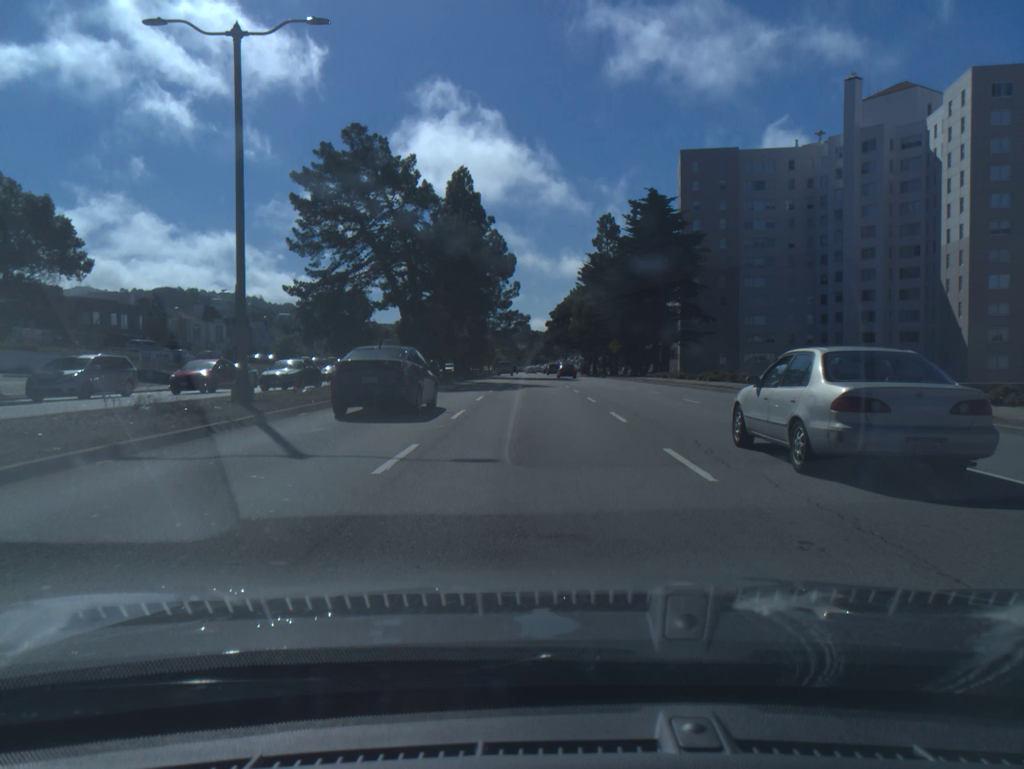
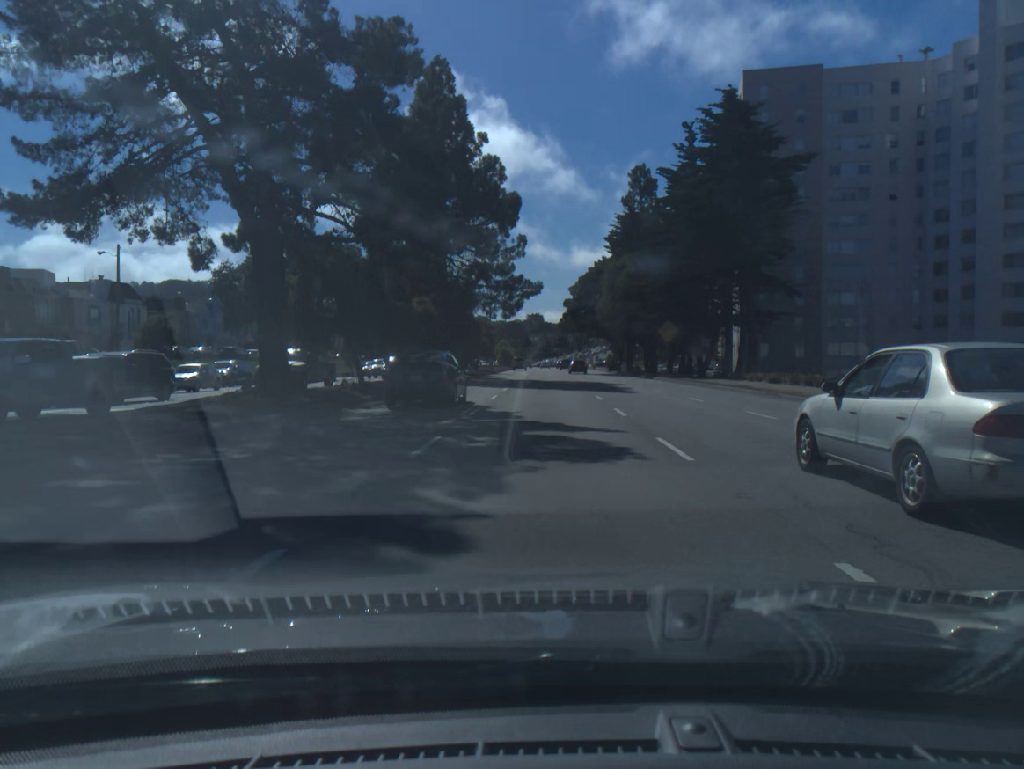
(-0.3, +28.0) m; -1°
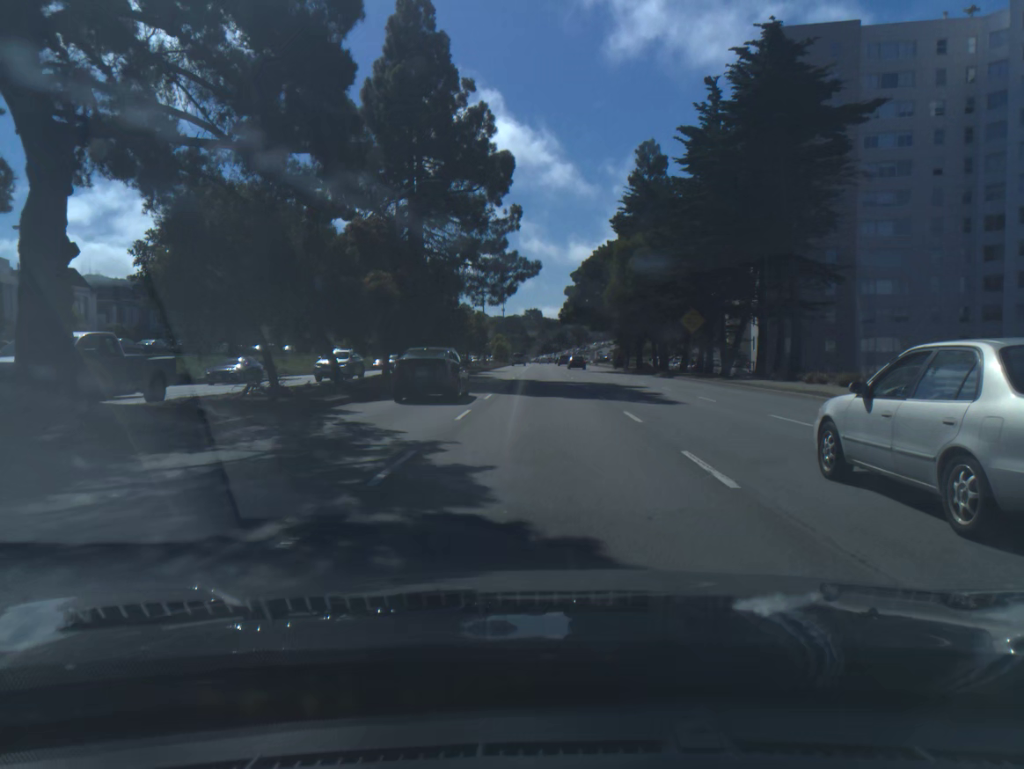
(0.0, +9.7) m; 0°
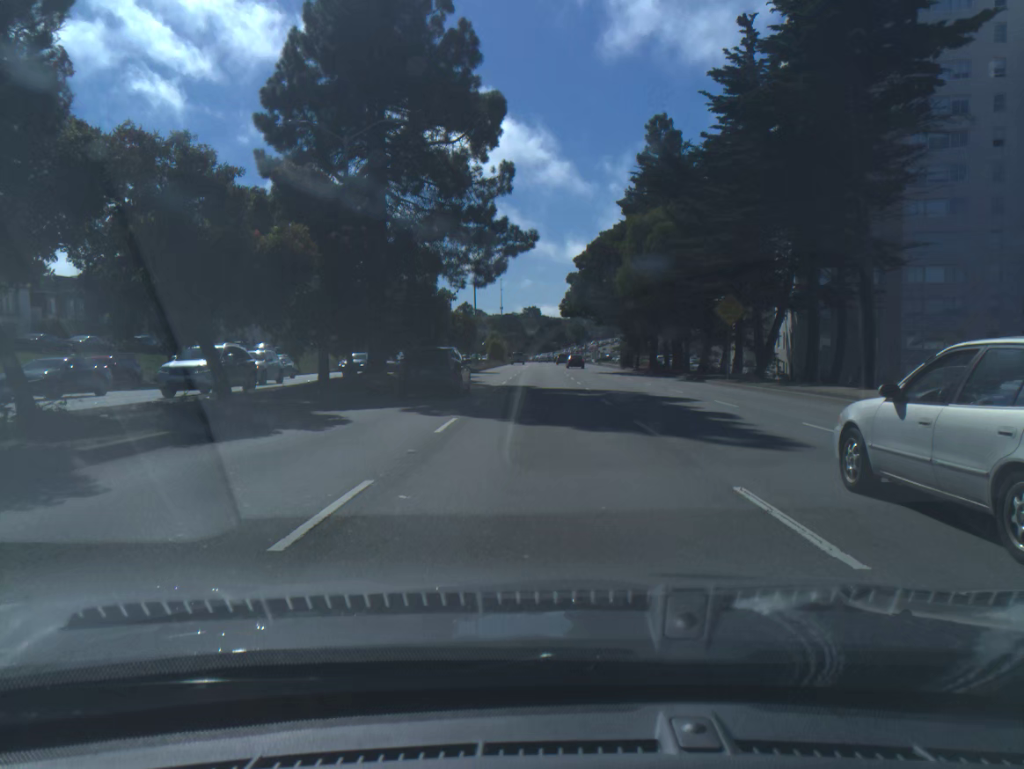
(0.0, +10.0) m; 0°
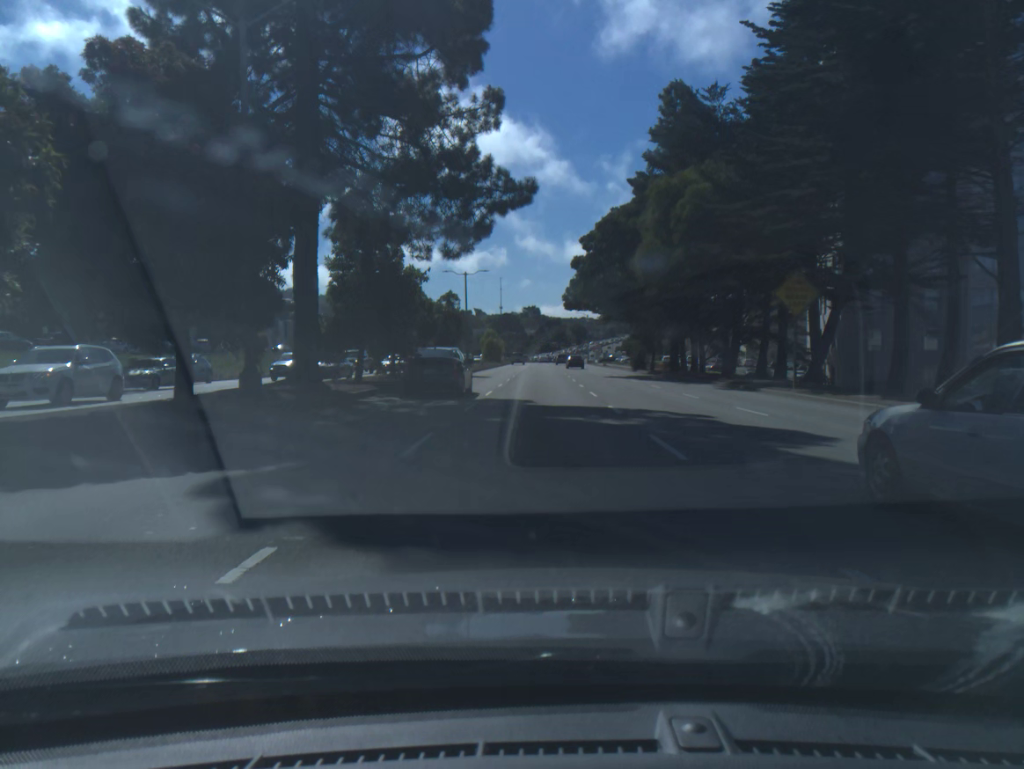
(0.0, +10.2) m; 0°
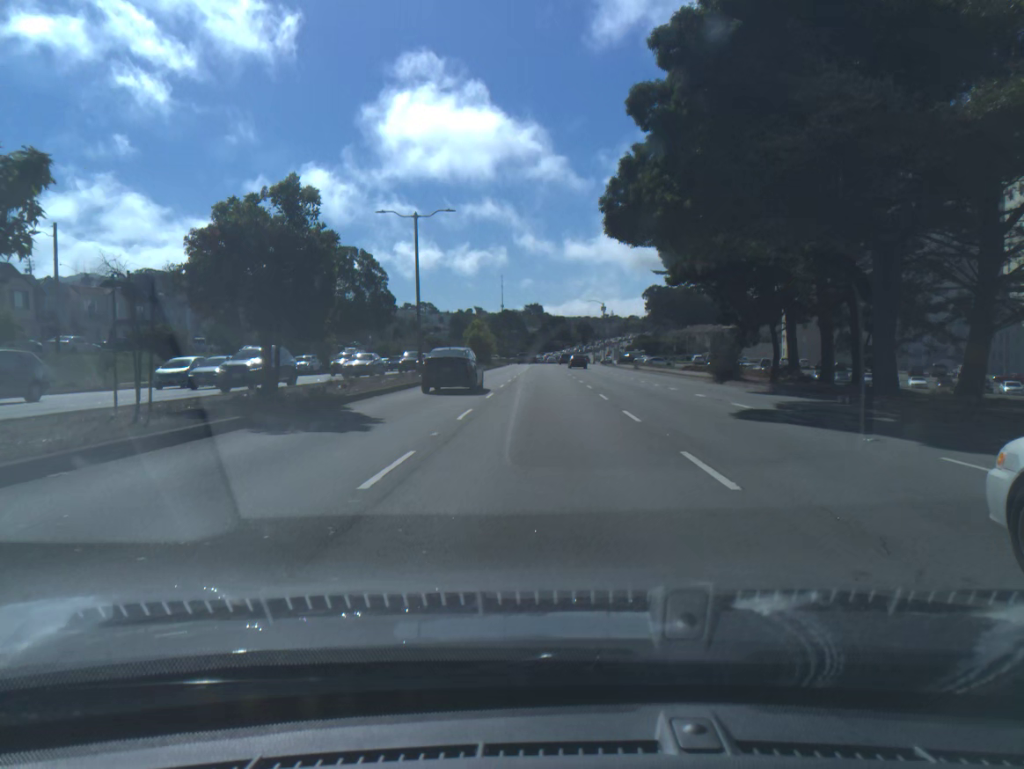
(-0.1, +31.8) m; 0°
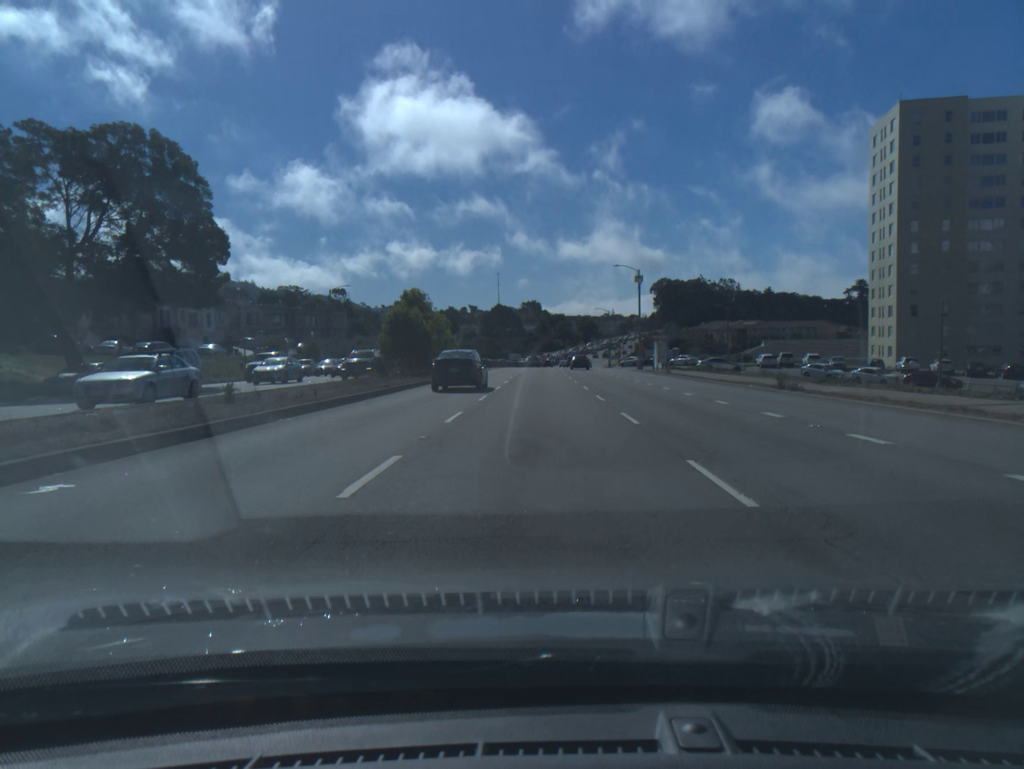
(+0.1, +45.0) m; 0°
